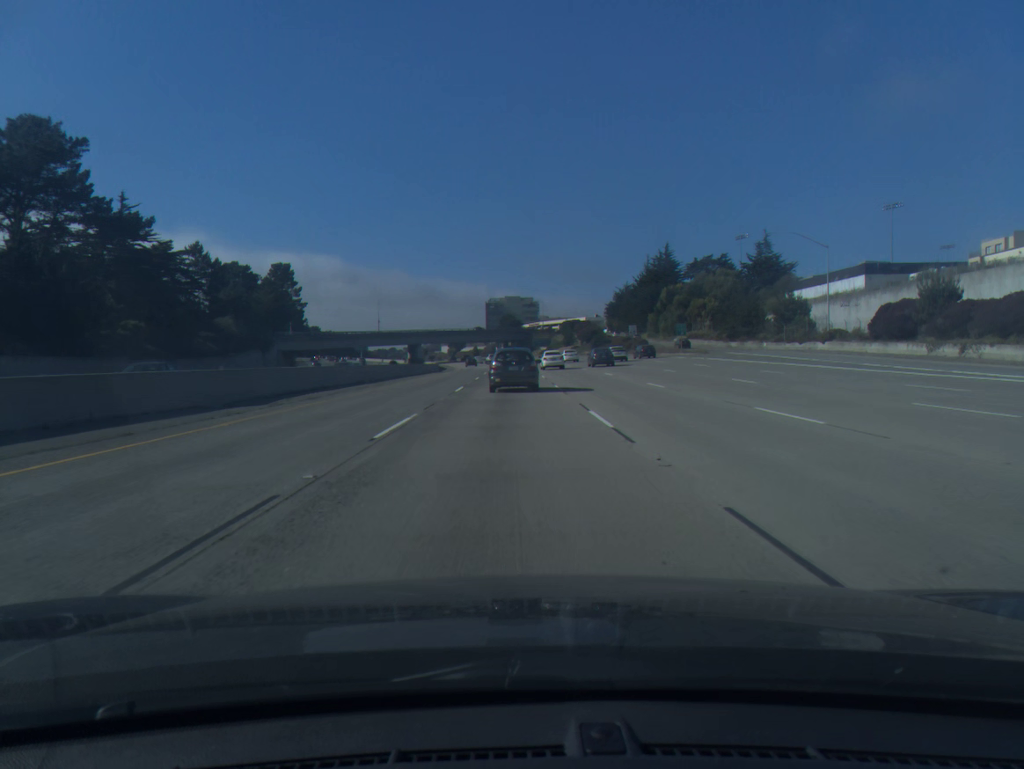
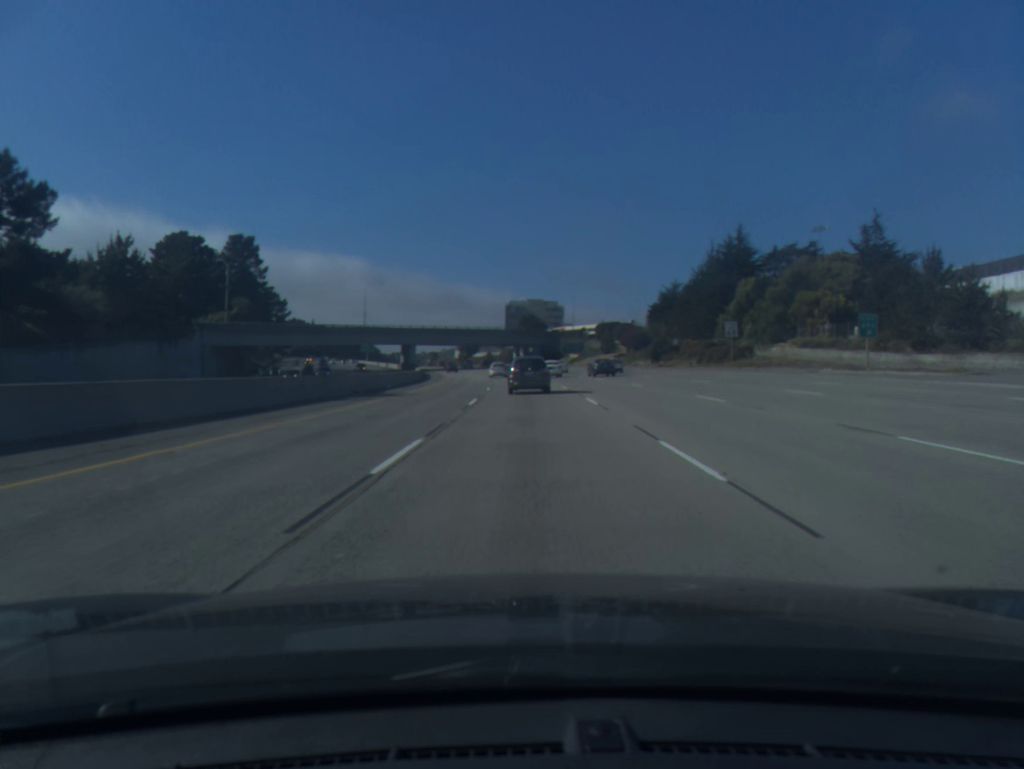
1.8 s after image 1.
(-0.7, +47.8) m; -1°
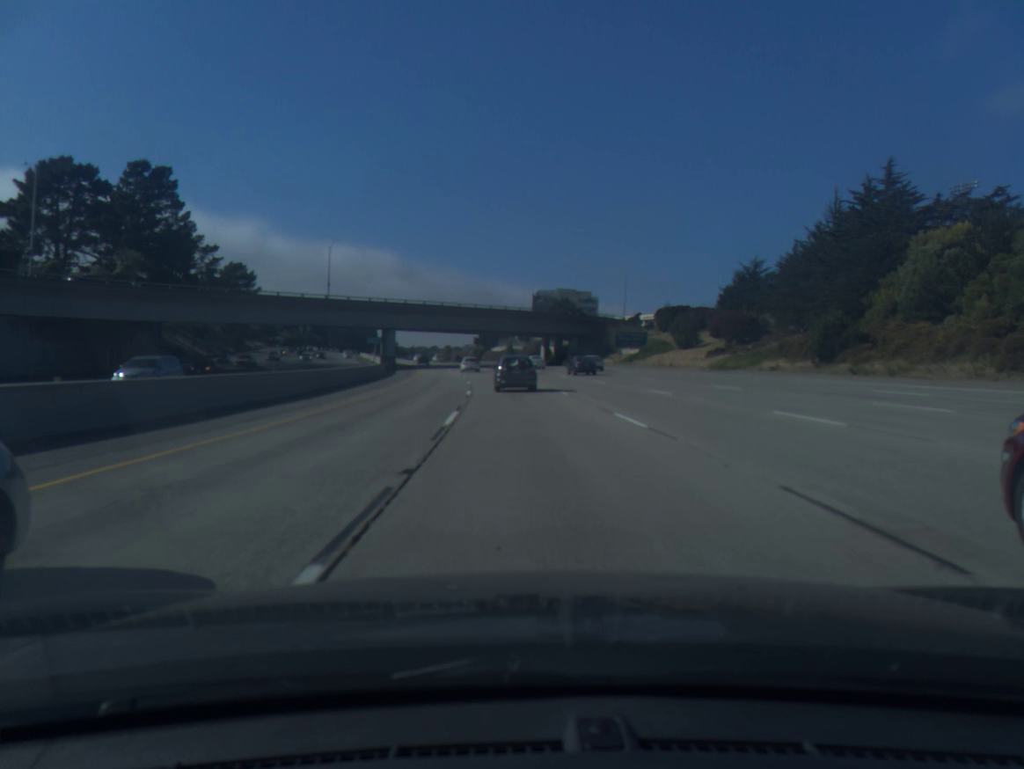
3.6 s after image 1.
(-0.5, +50.7) m; -2°
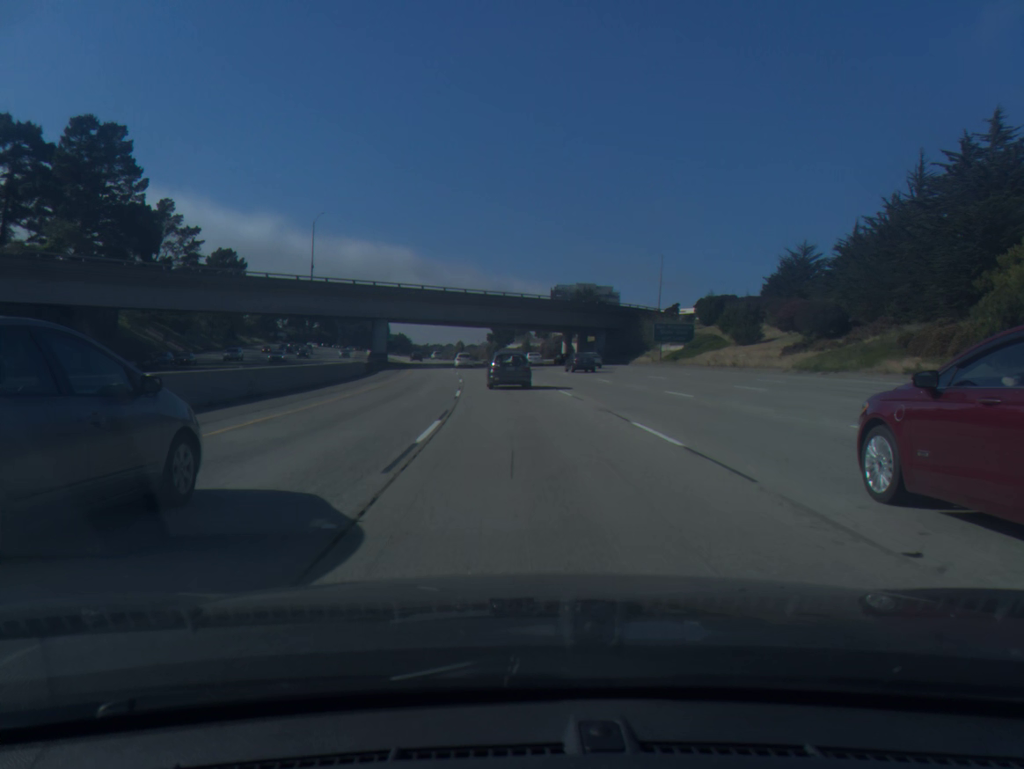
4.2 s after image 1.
(-0.2, +17.9) m; -1°
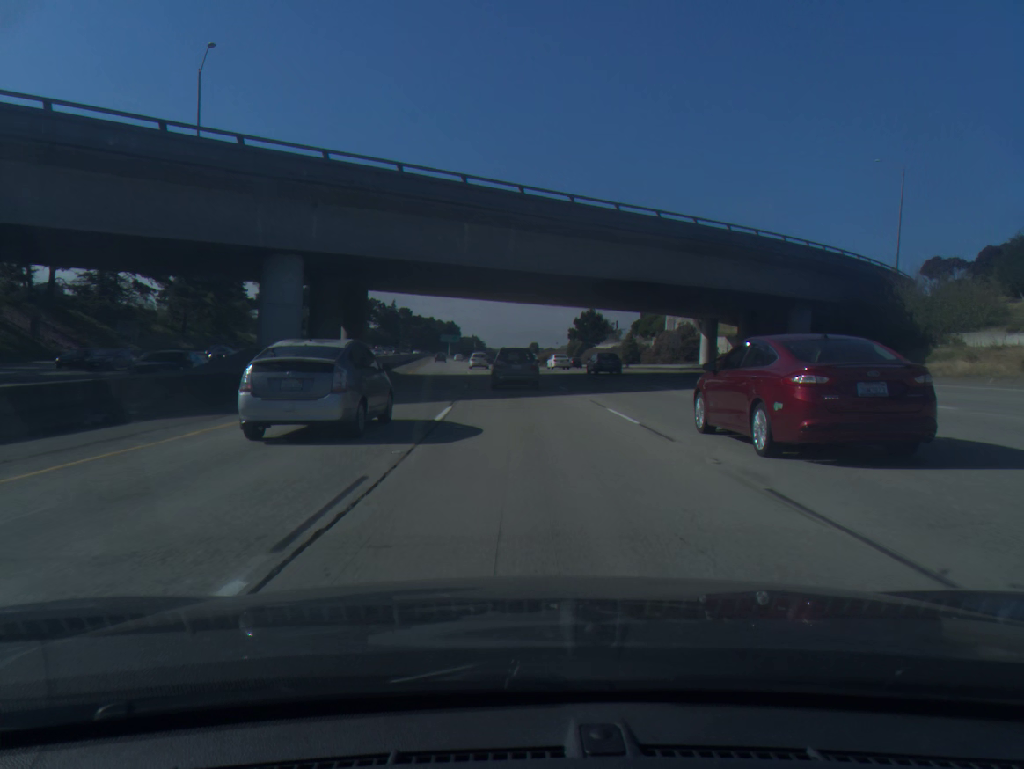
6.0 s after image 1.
(-2.5, +53.6) m; -6°
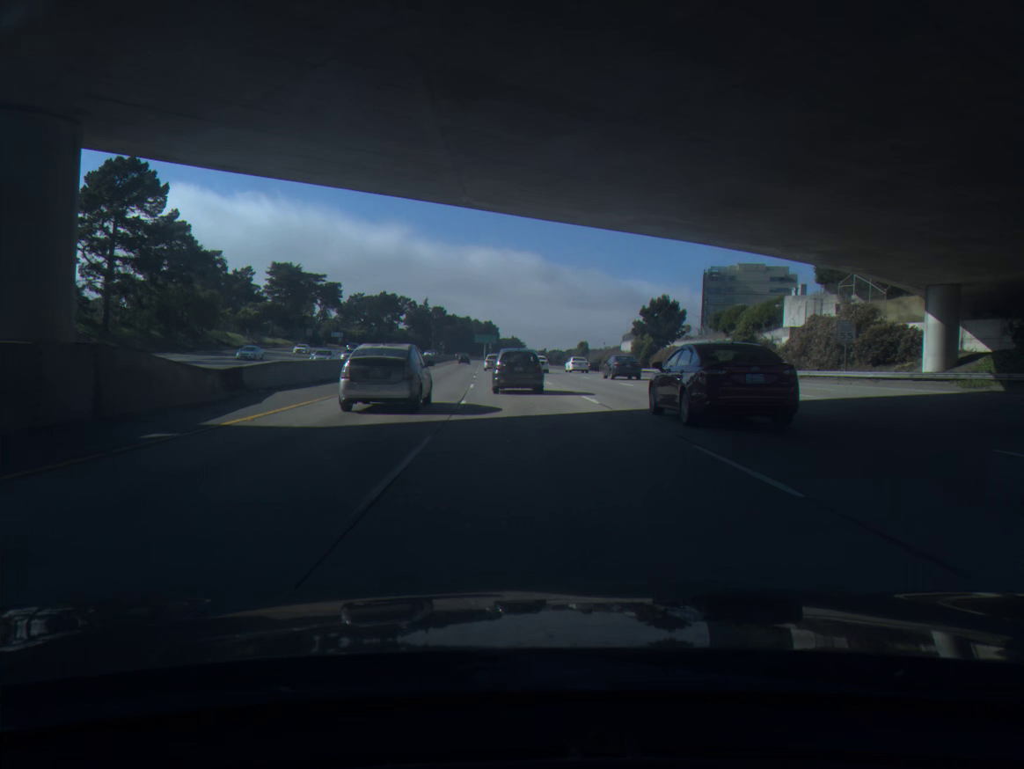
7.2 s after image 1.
(-1.0, +35.3) m; -3°
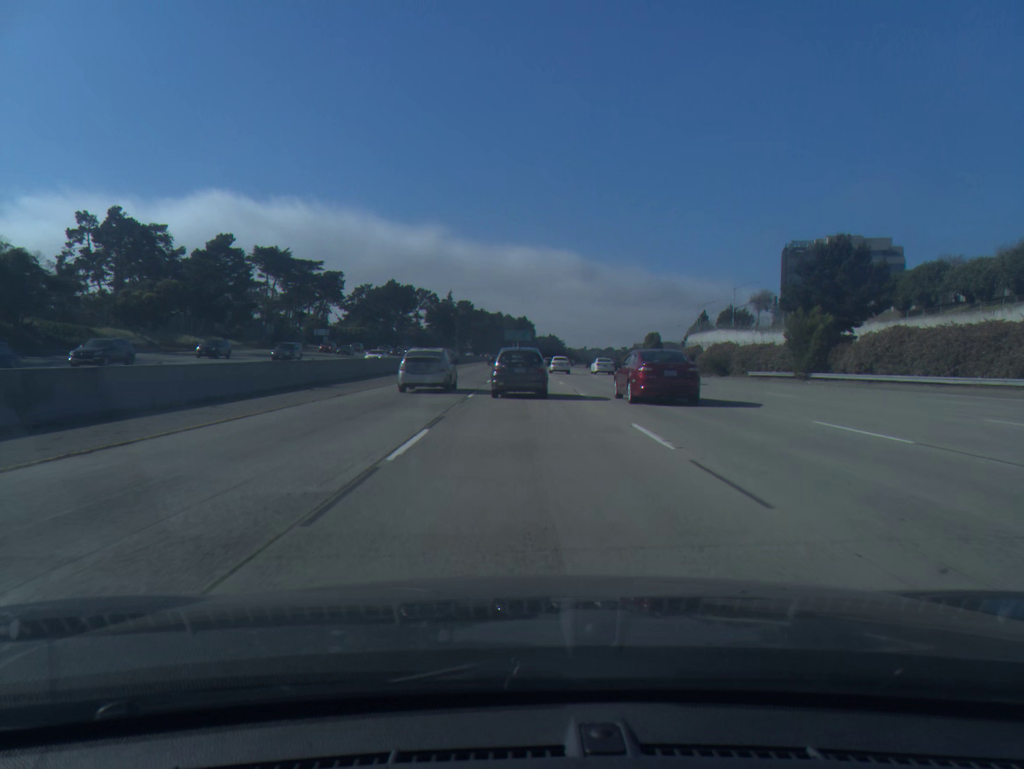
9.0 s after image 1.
(-1.3, +52.0) m; -3°
